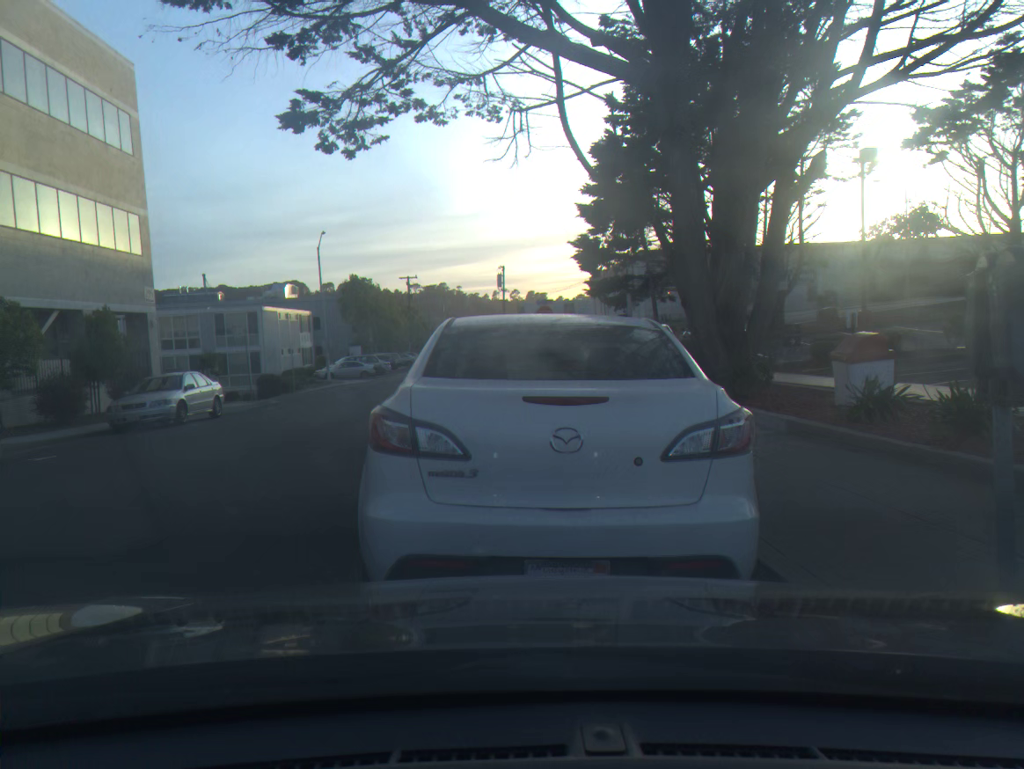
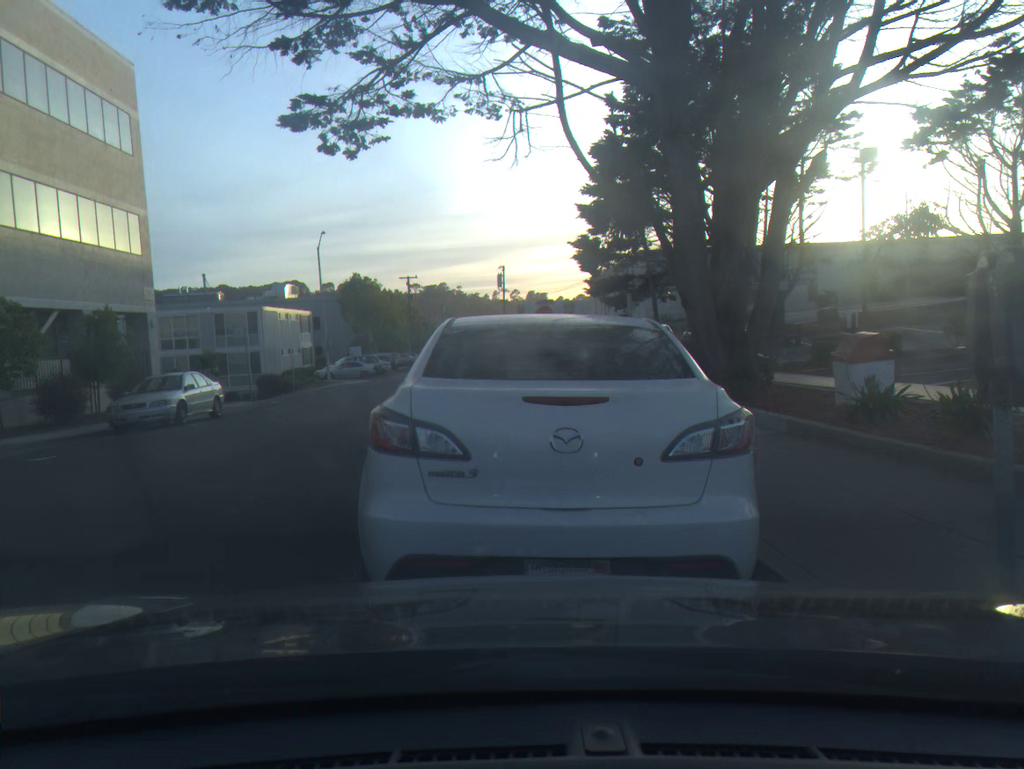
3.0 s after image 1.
(0.0, 0.0) m; 0°
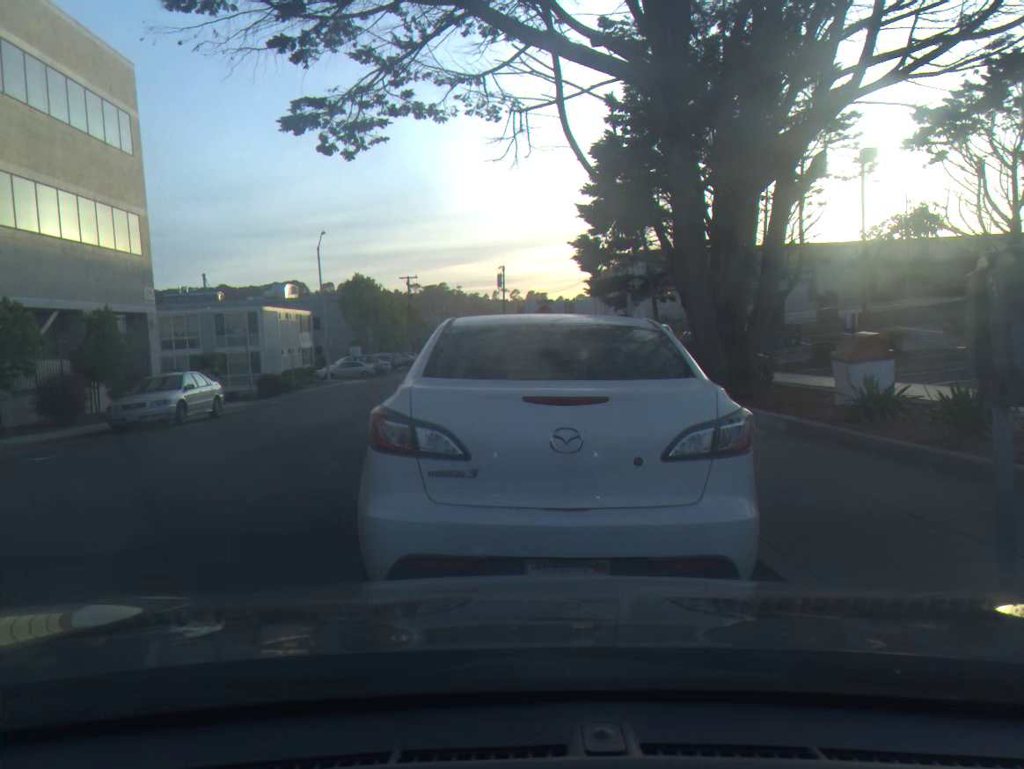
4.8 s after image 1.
(0.0, 0.0) m; 0°
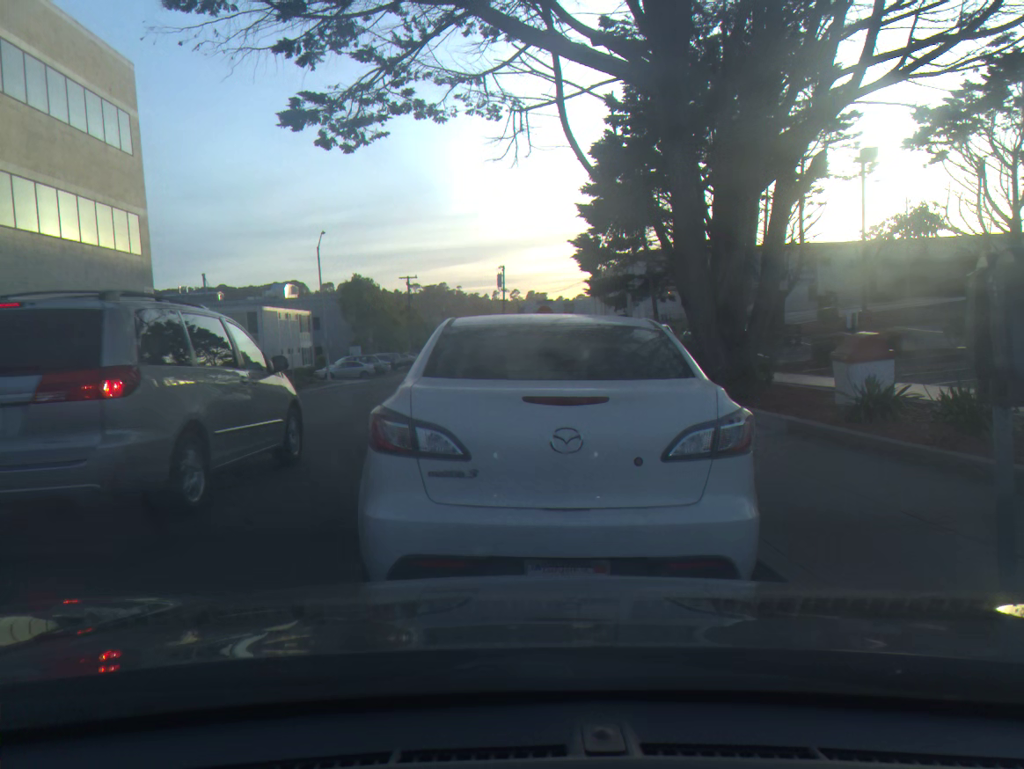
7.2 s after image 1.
(0.0, 0.0) m; 0°
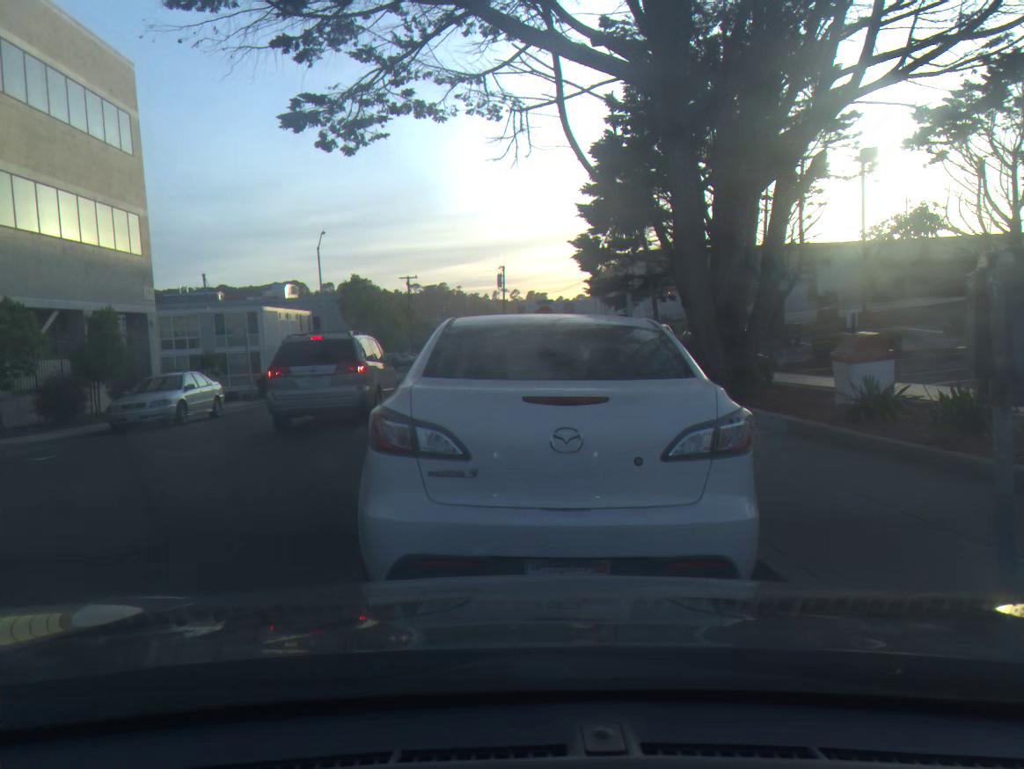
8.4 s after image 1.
(0.0, 0.0) m; 0°
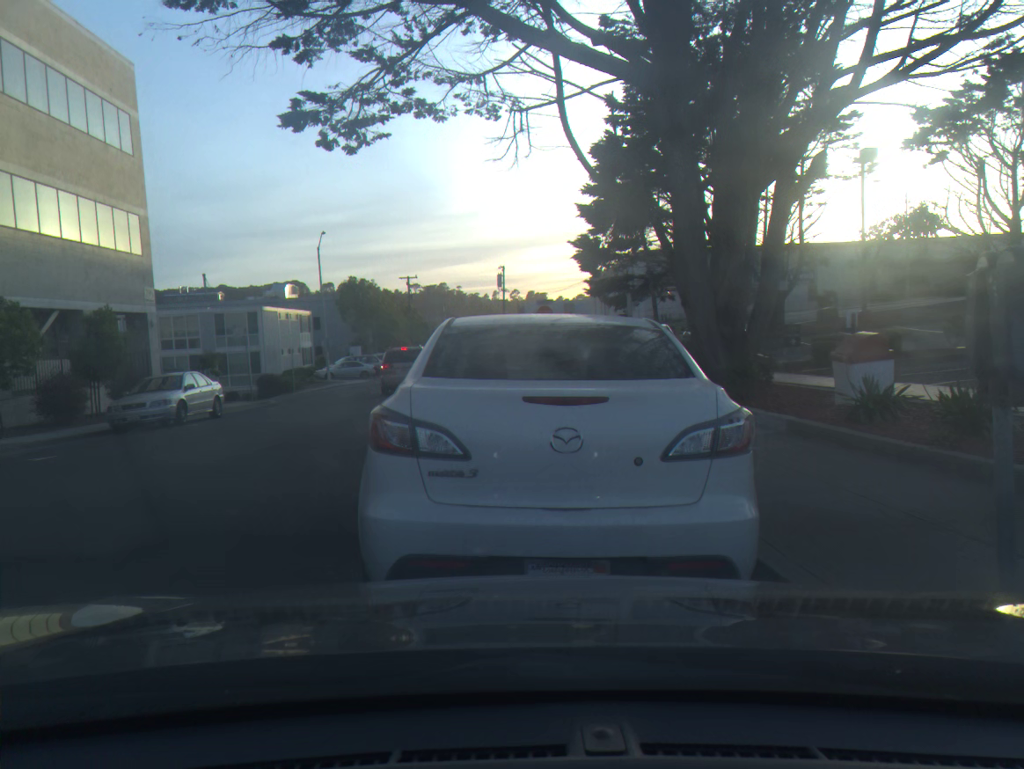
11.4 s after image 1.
(0.0, 0.0) m; 0°
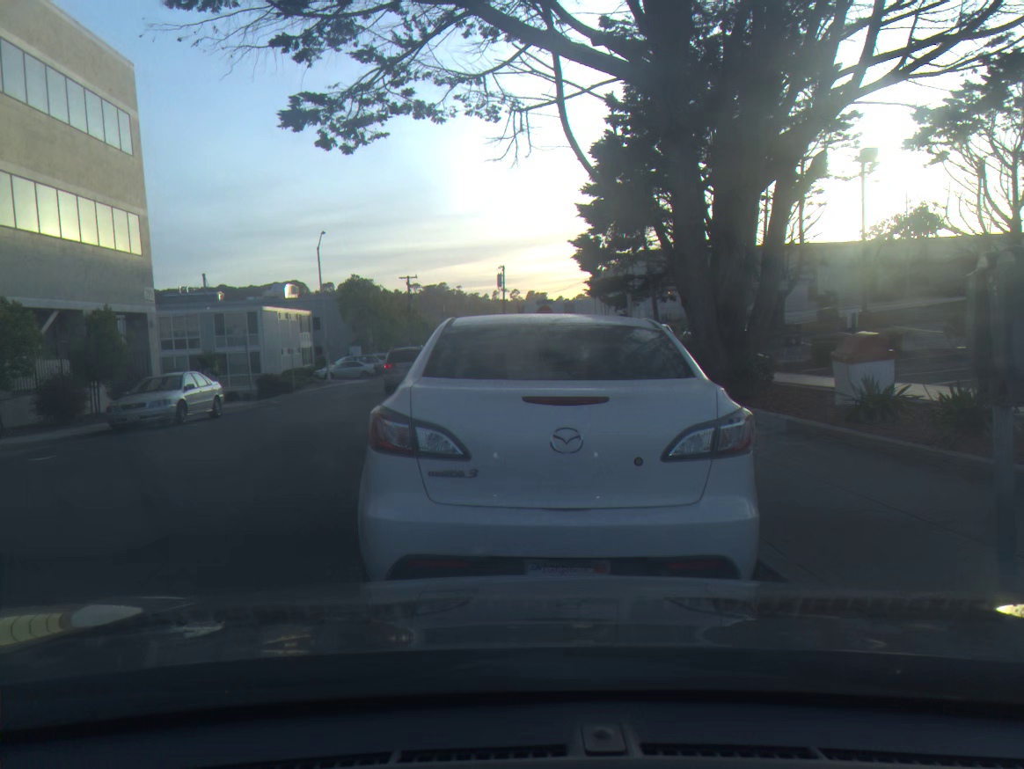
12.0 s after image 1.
(0.0, 0.0) m; 0°
